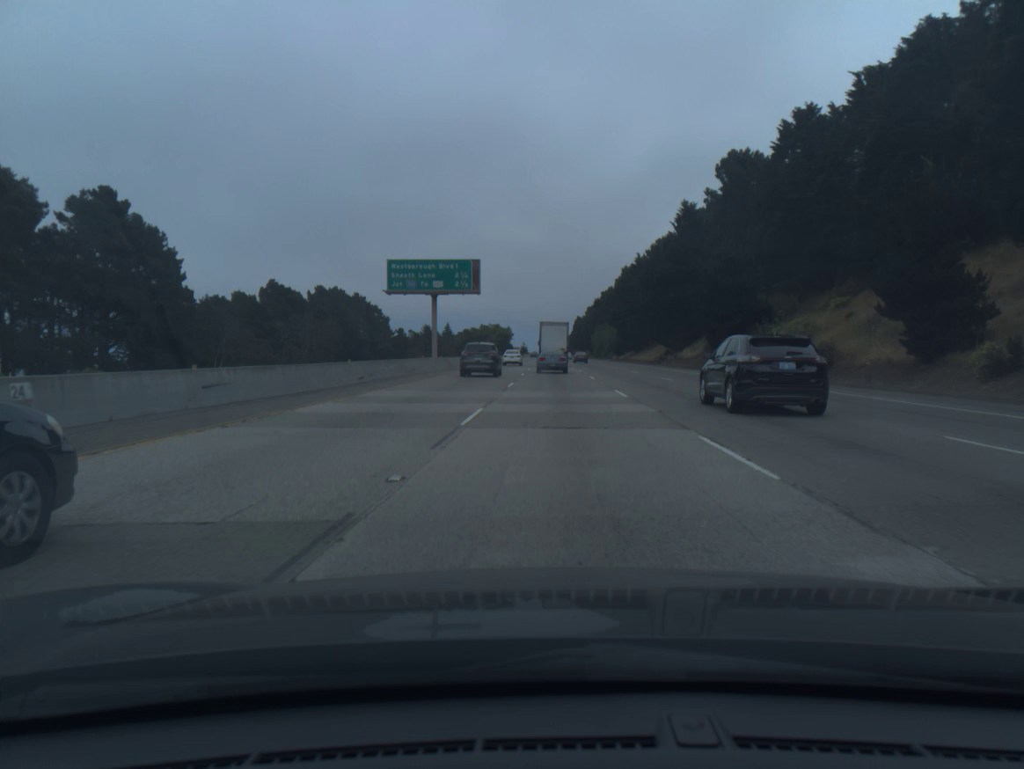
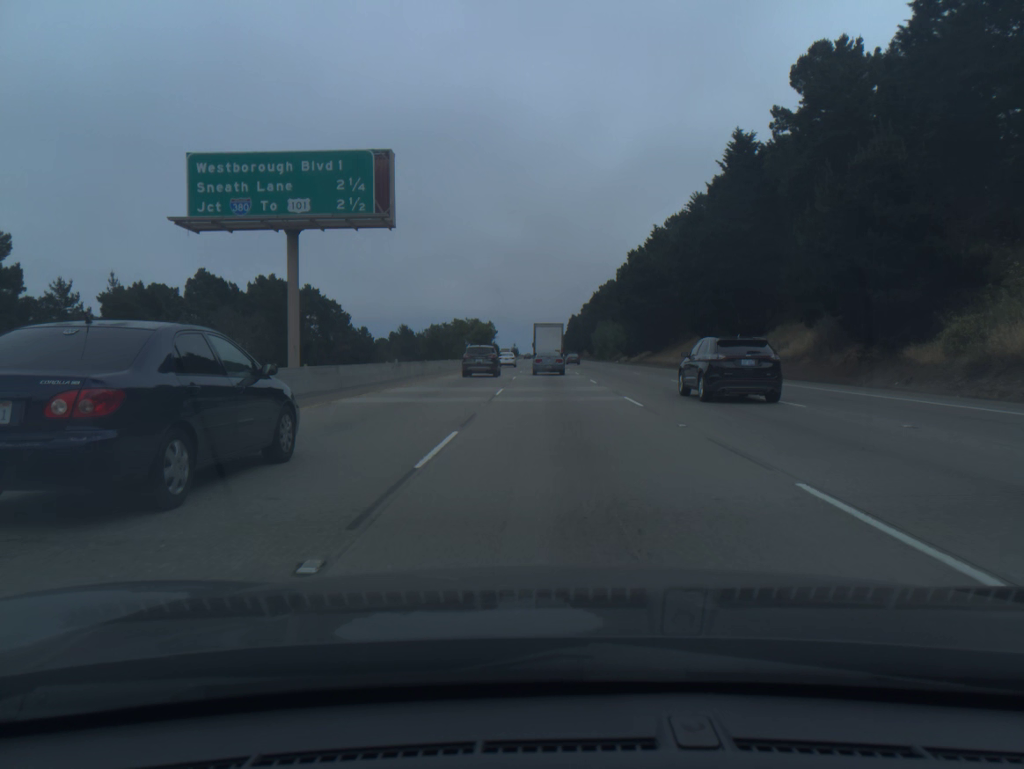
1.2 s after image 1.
(+0.1, +34.0) m; 0°
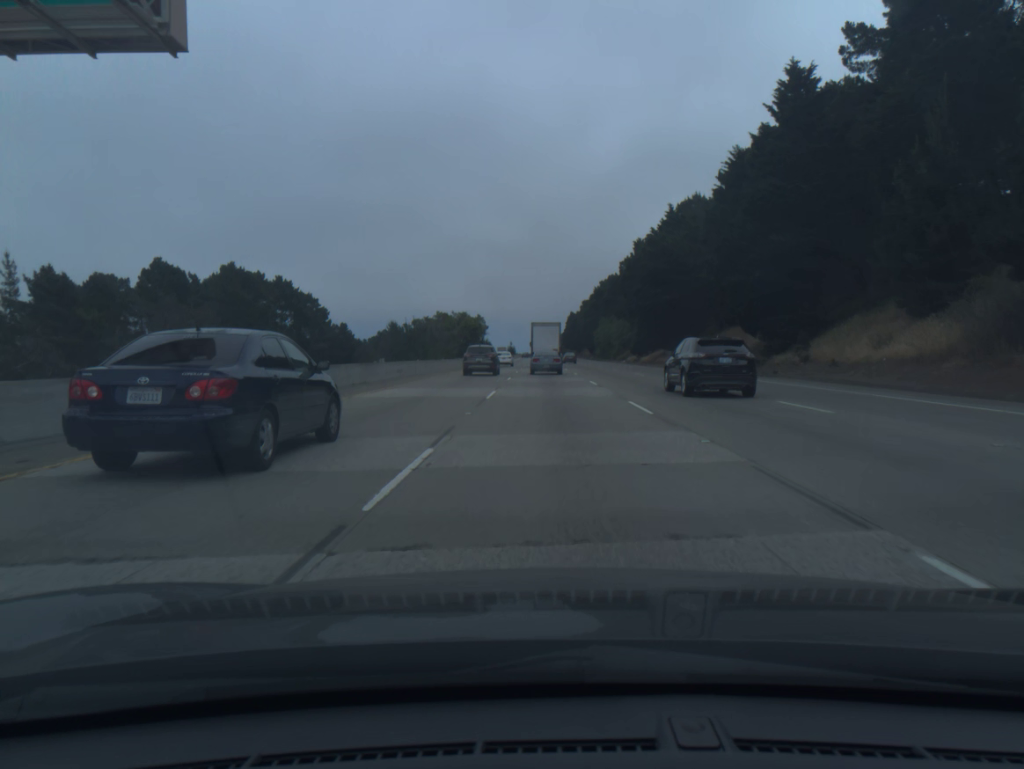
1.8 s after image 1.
(0.0, +17.0) m; 0°
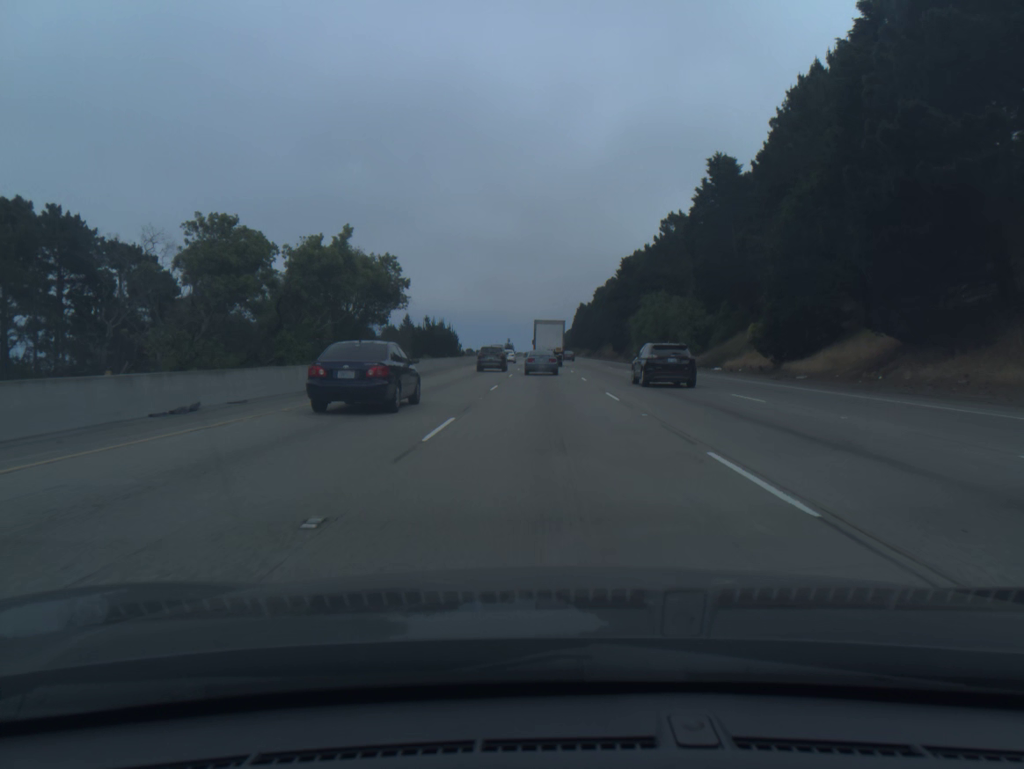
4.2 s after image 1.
(-0.1, +68.4) m; 0°
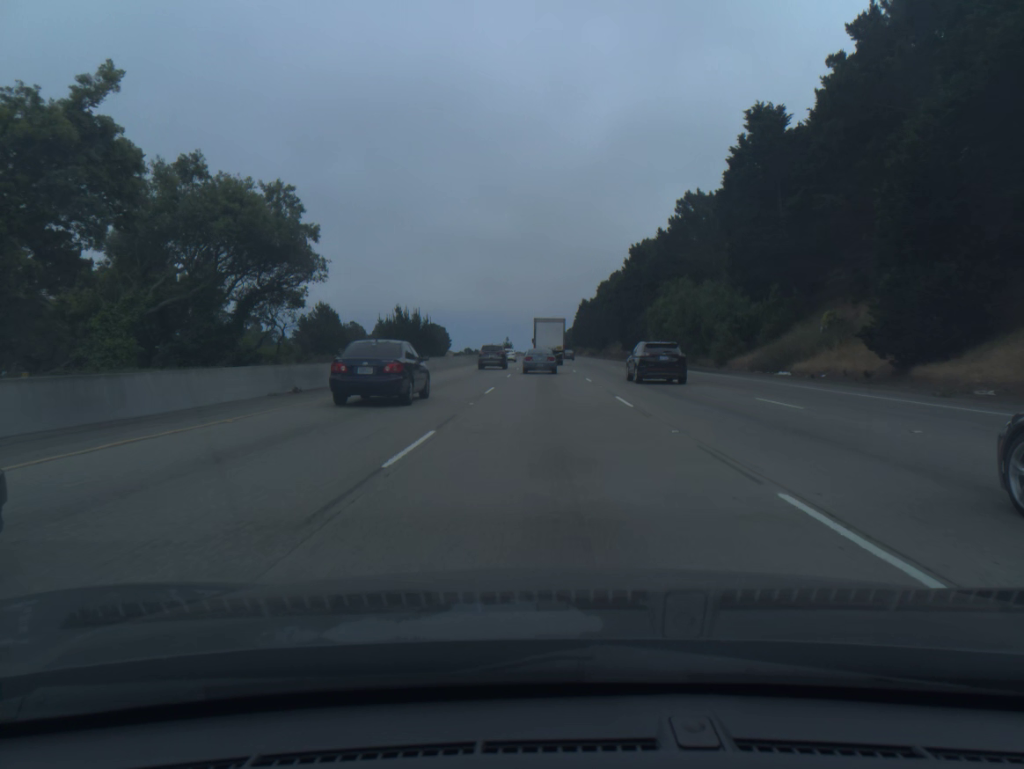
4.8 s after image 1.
(0.0, +17.4) m; 0°
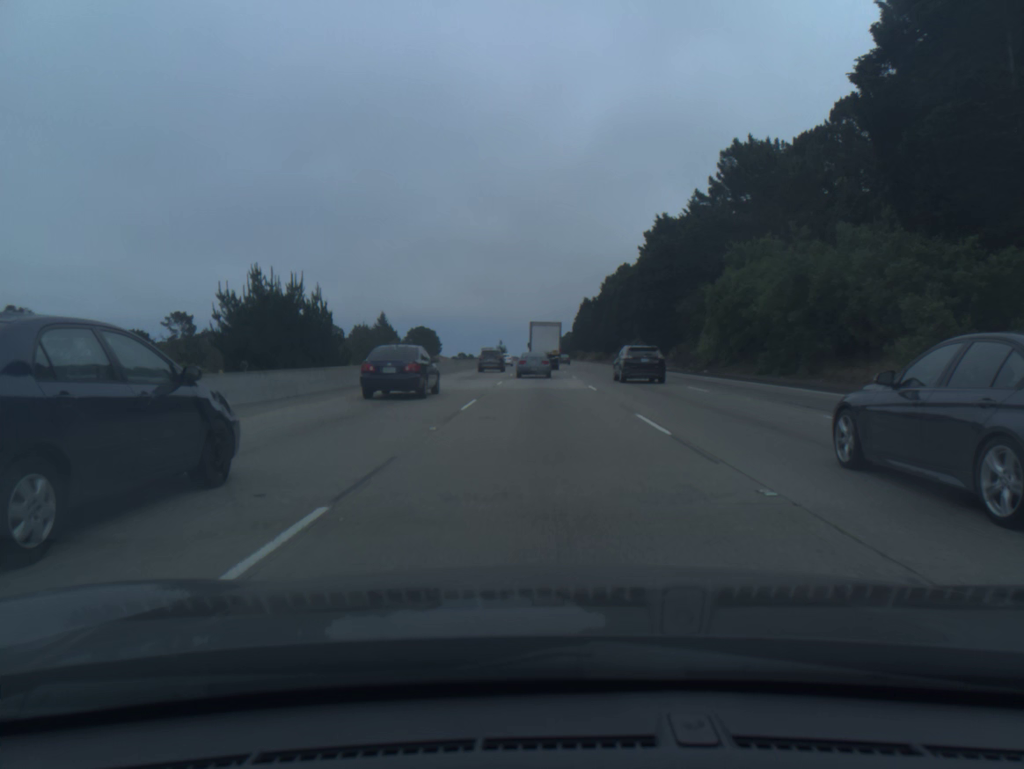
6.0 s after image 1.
(+0.1, +34.9) m; 0°
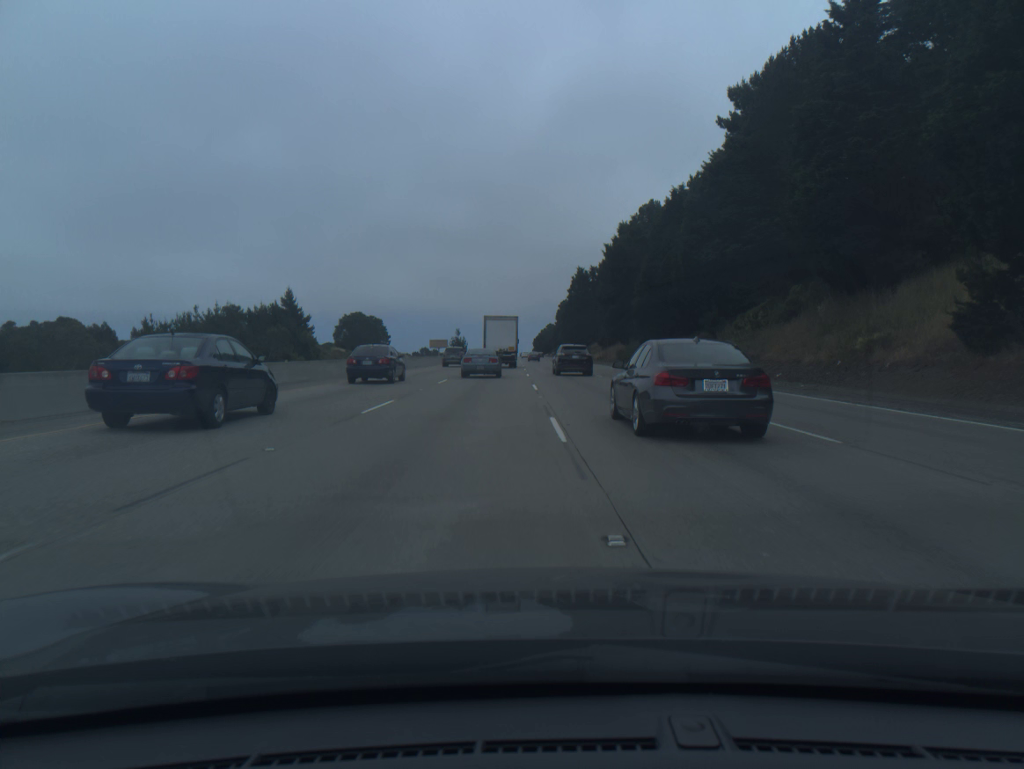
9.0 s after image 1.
(+1.2, +89.2) m; +2°
